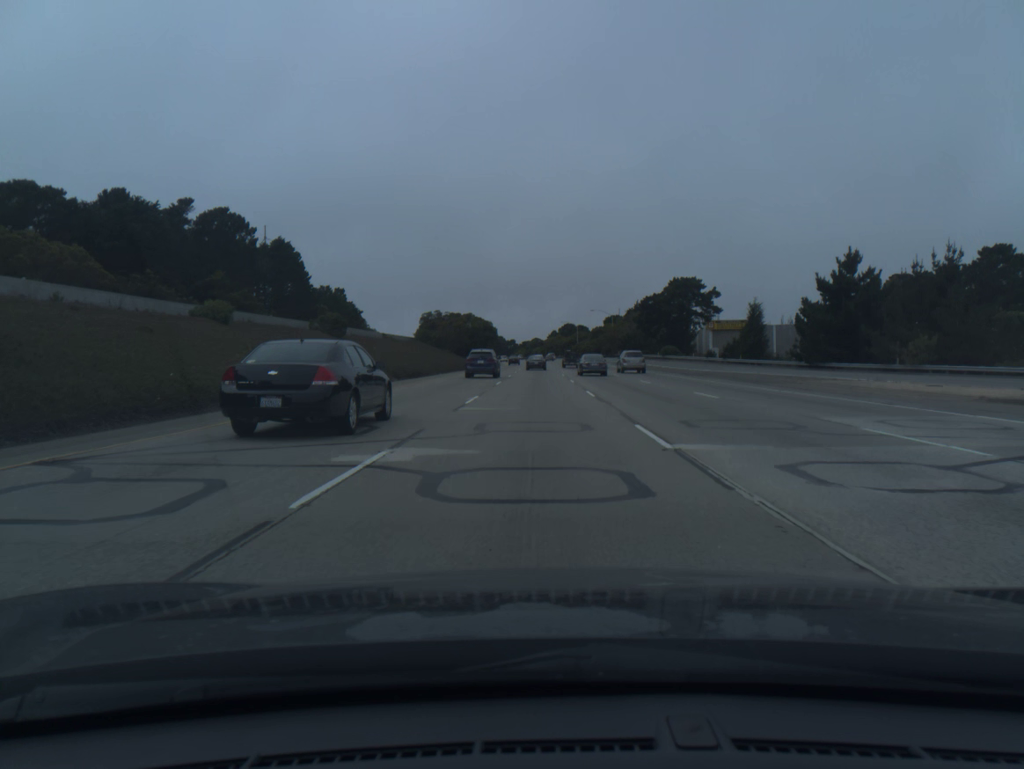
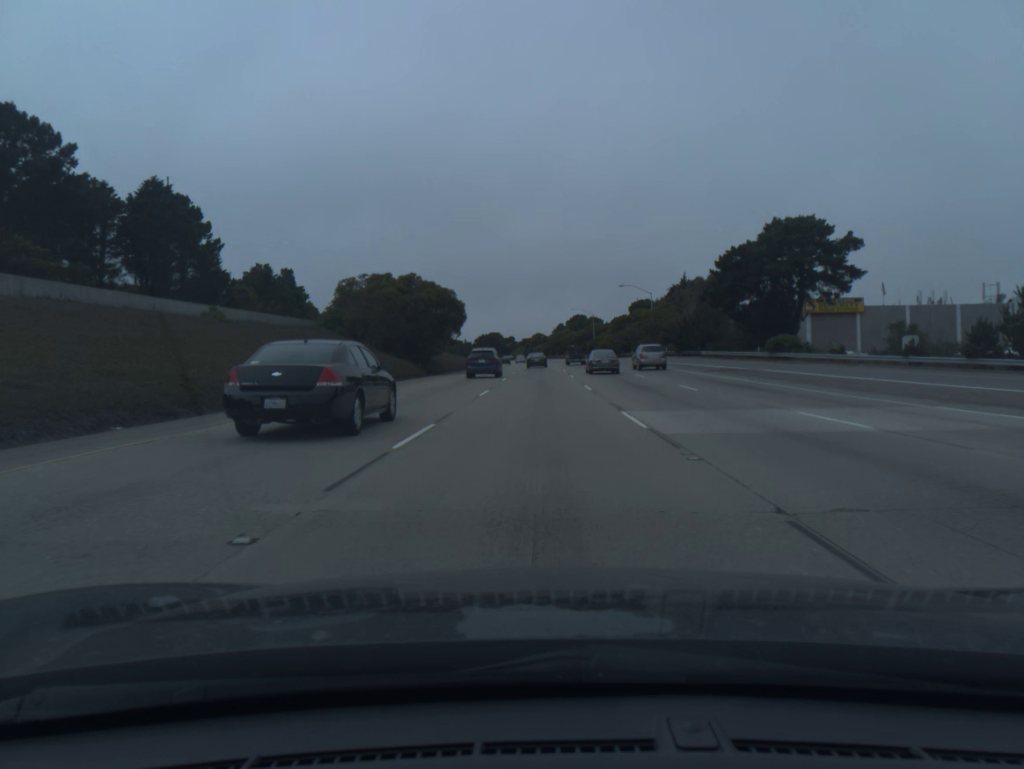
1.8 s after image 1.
(-0.2, +54.8) m; 0°
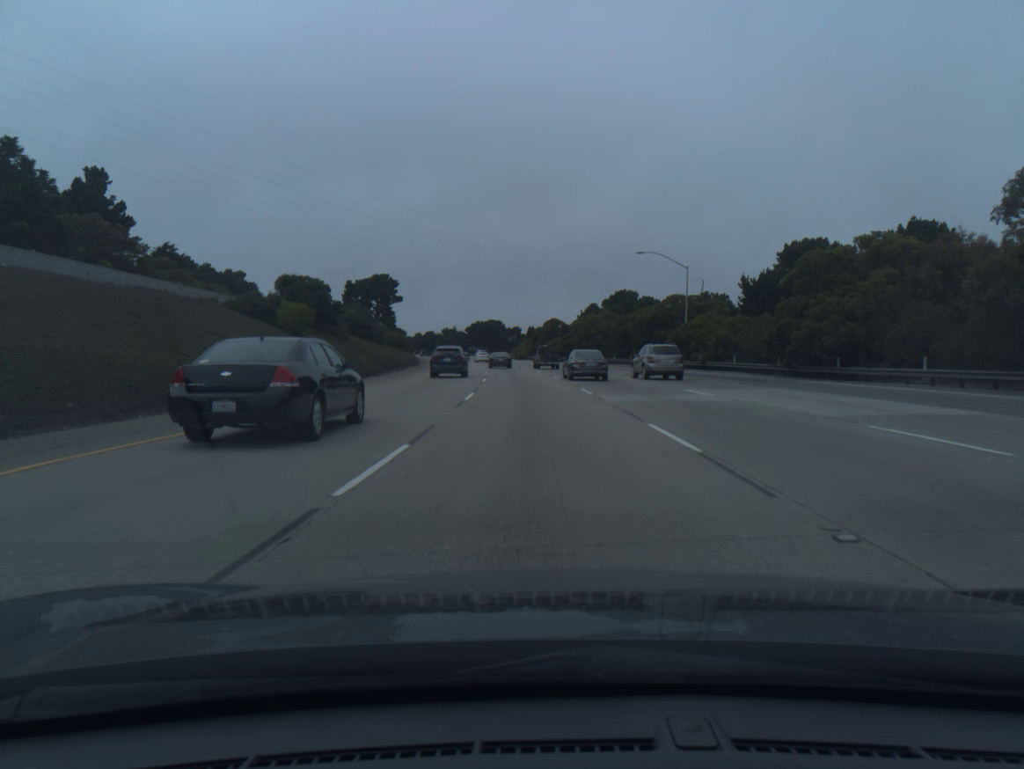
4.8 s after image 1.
(-0.4, +91.4) m; -1°
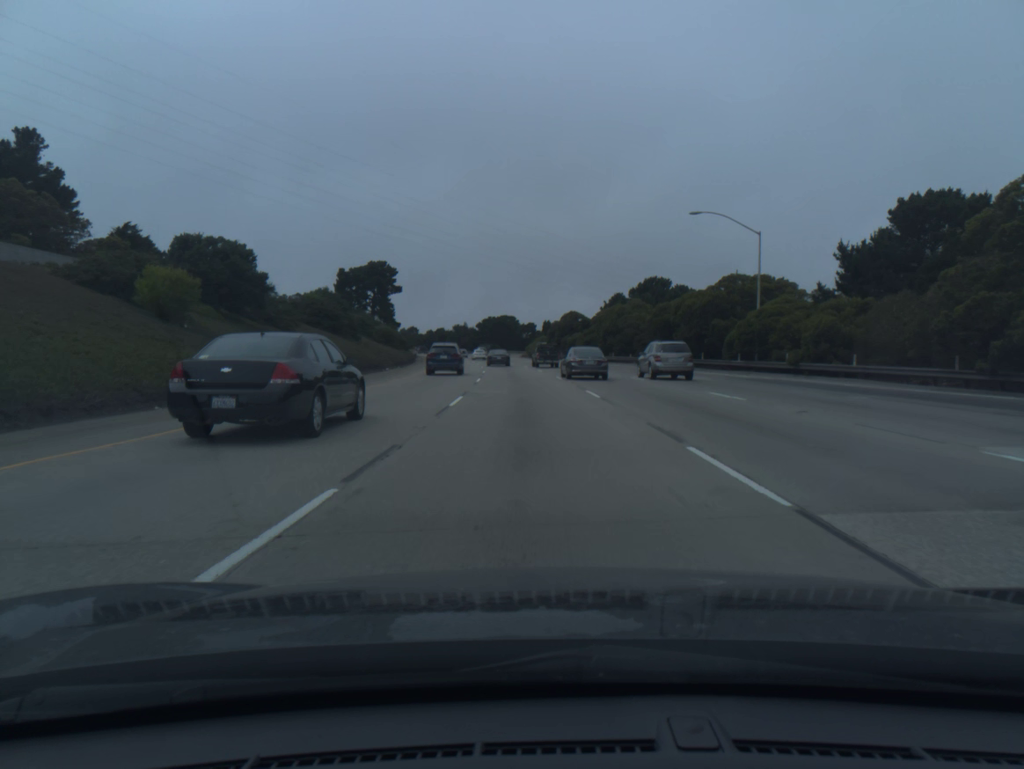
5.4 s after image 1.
(-0.2, +18.2) m; -1°
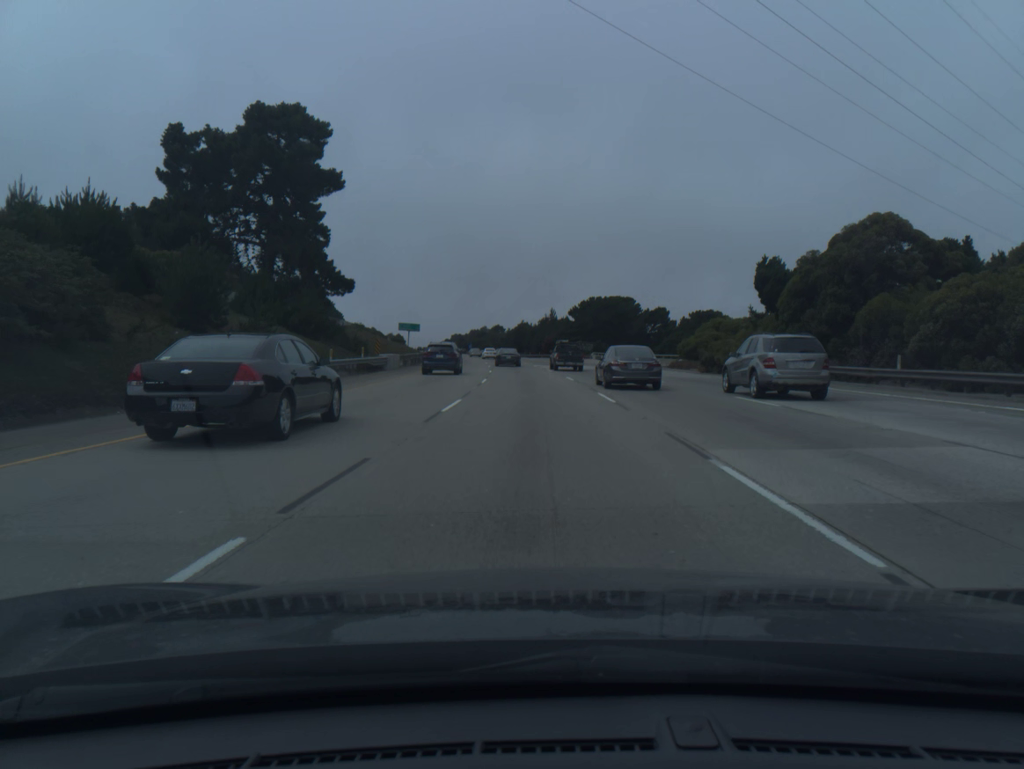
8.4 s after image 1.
(-5.5, +89.4) m; -7°
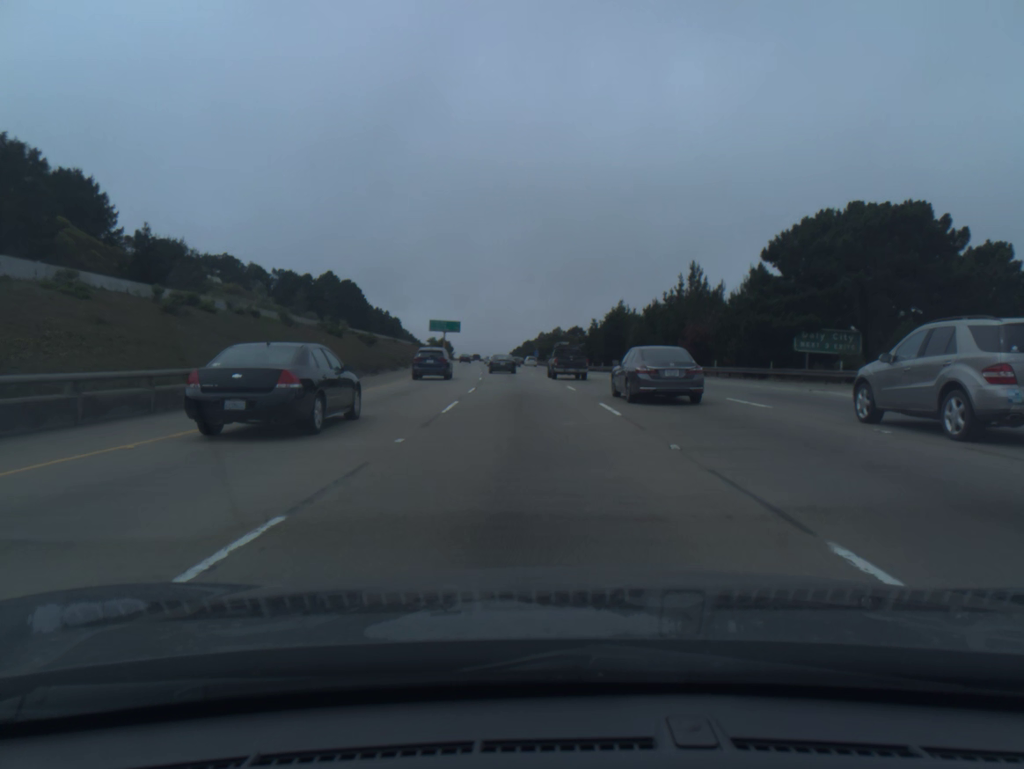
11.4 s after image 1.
(-4.1, +86.7) m; -6°
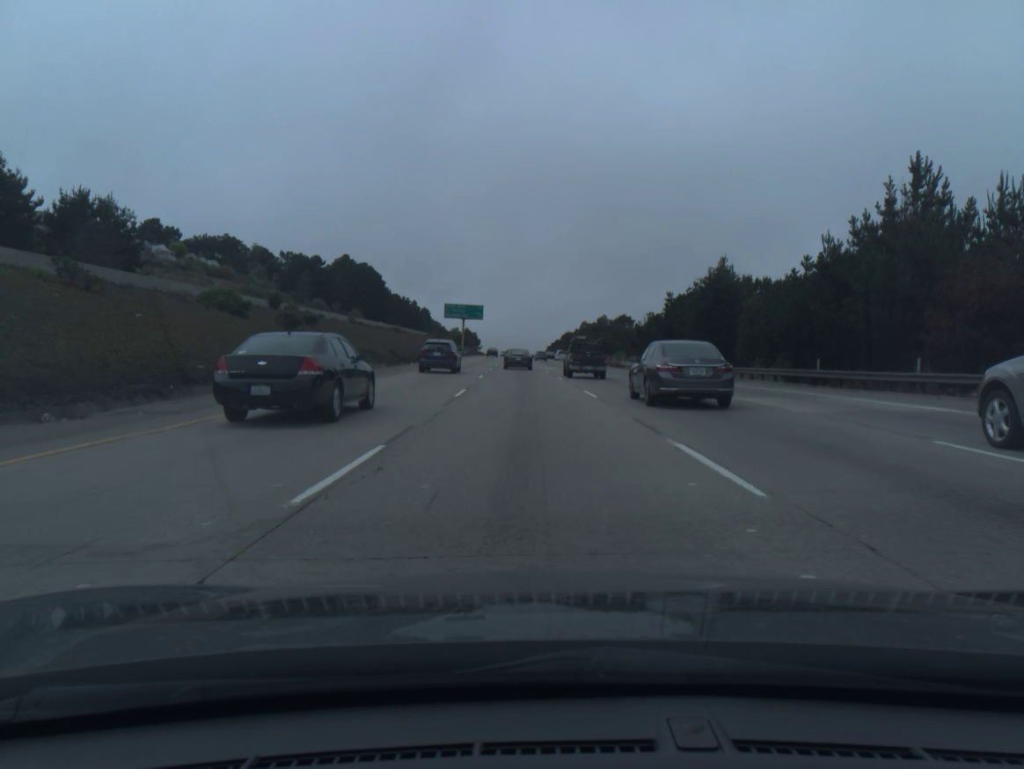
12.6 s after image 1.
(-0.8, +34.5) m; -3°
